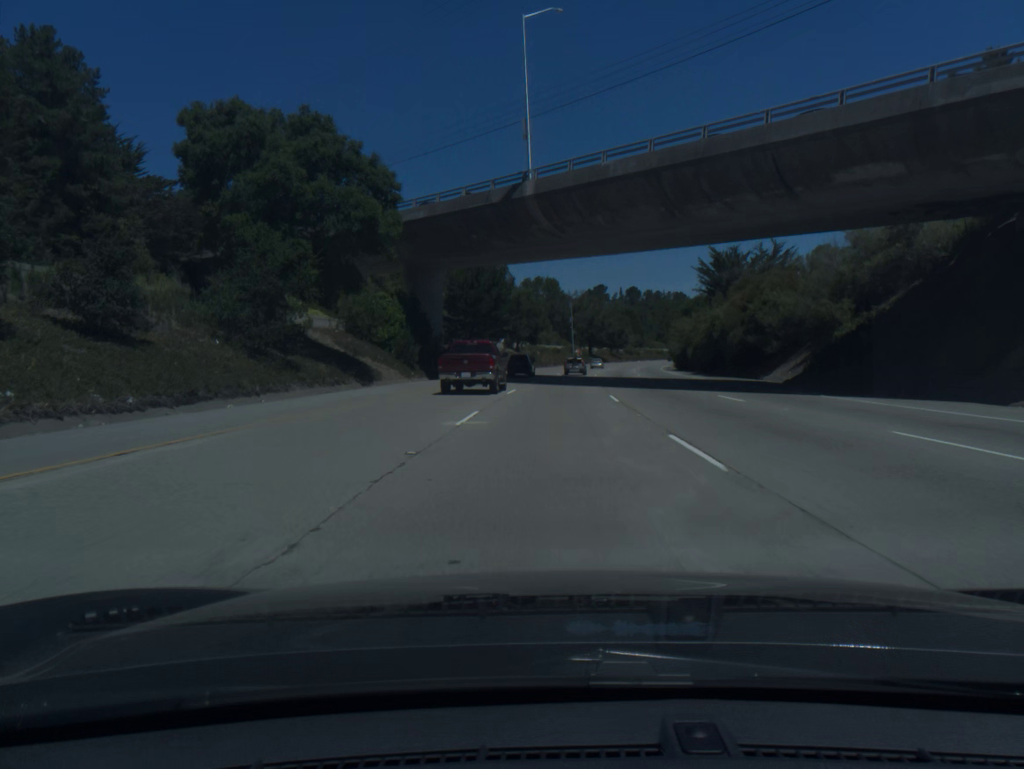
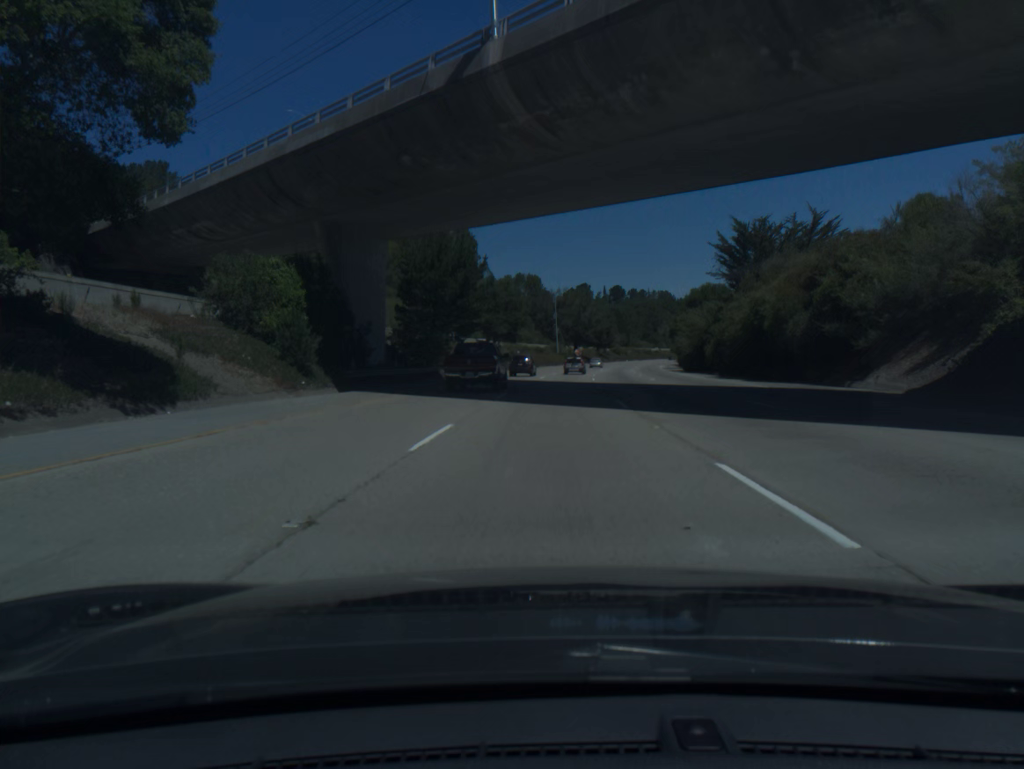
(+0.2, +18.6) m; +1°
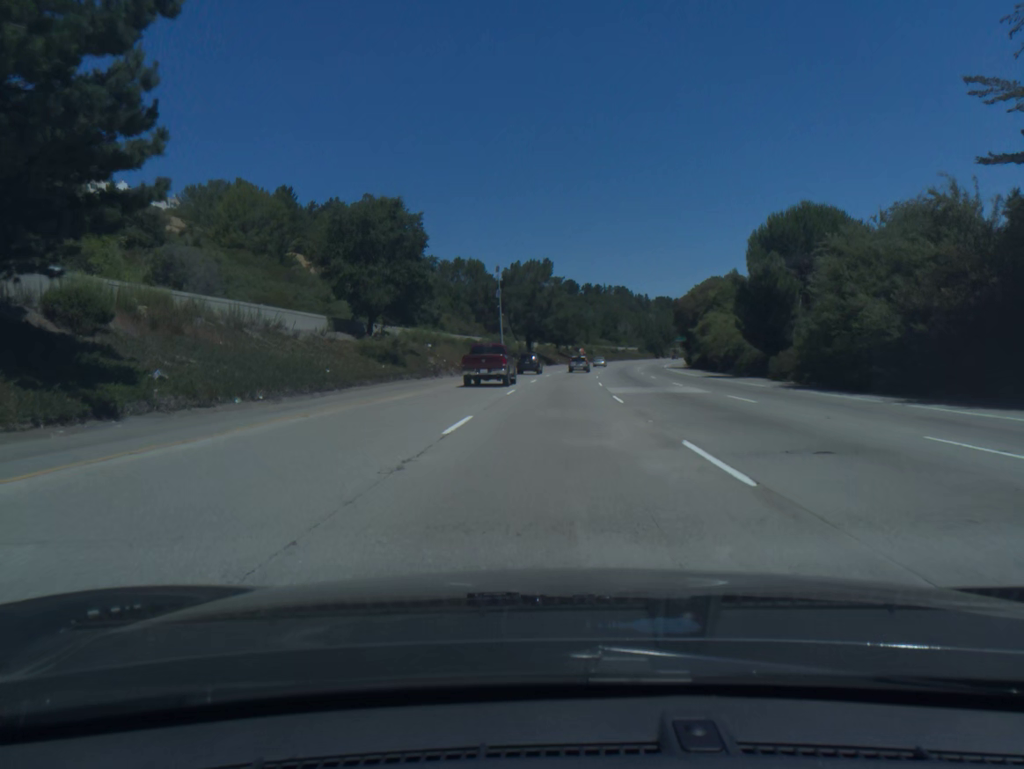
(+1.7, +55.9) m; +4°
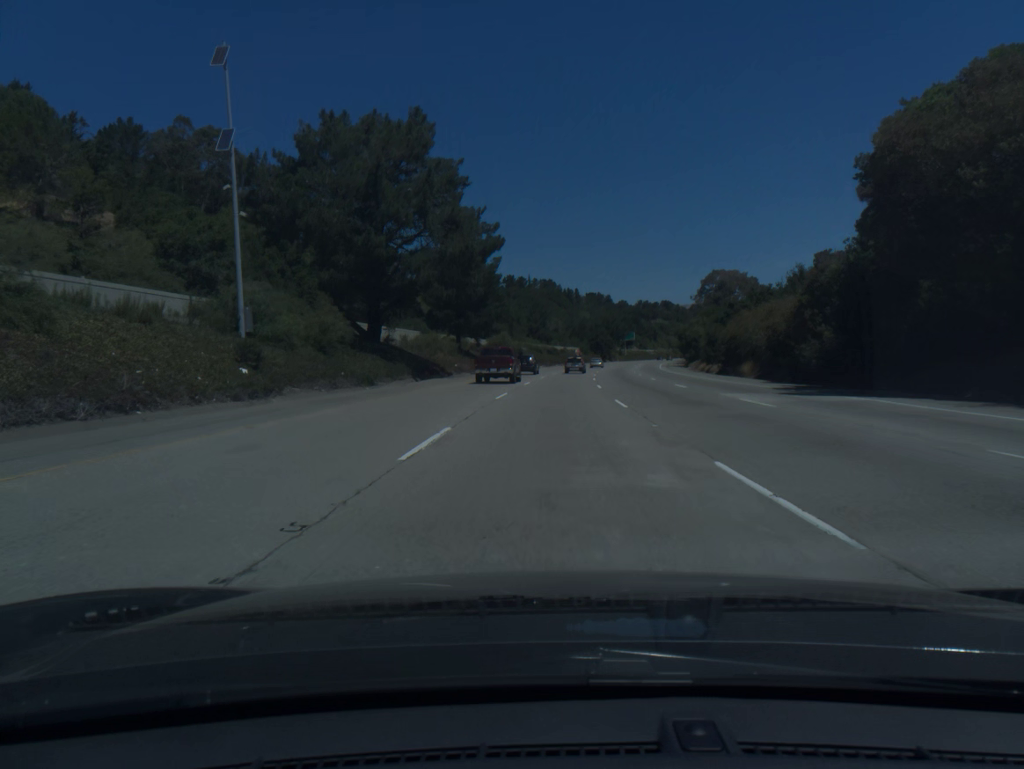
(+3.7, +75.2) m; +6°
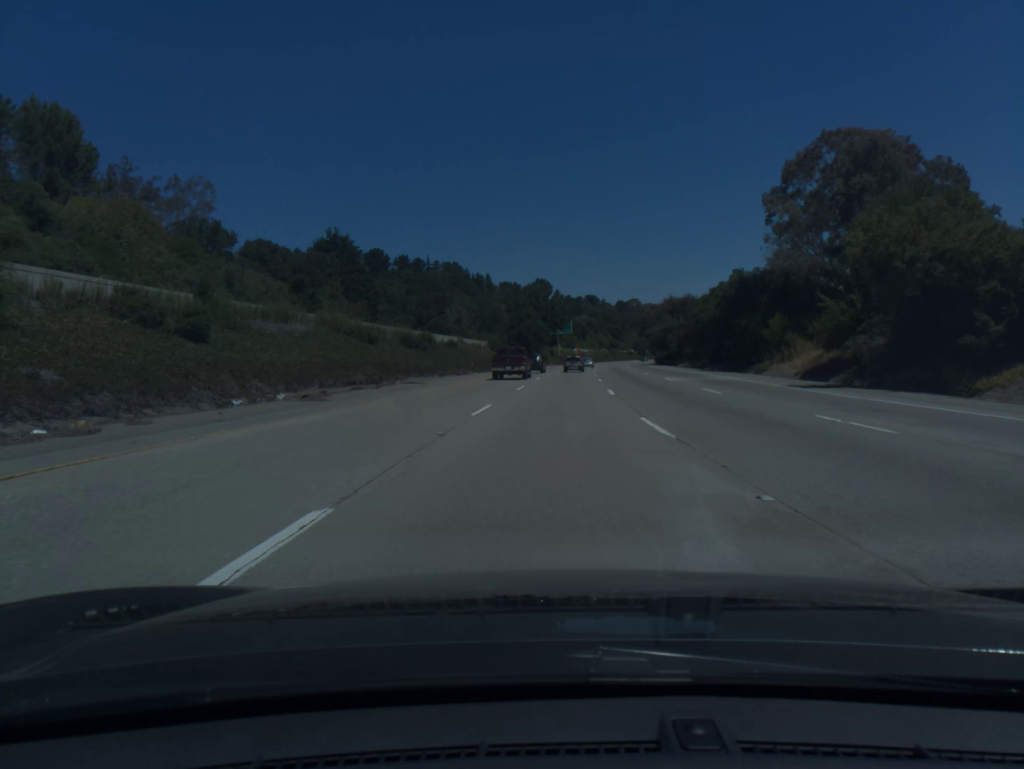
(+5.4, +95.1) m; +6°
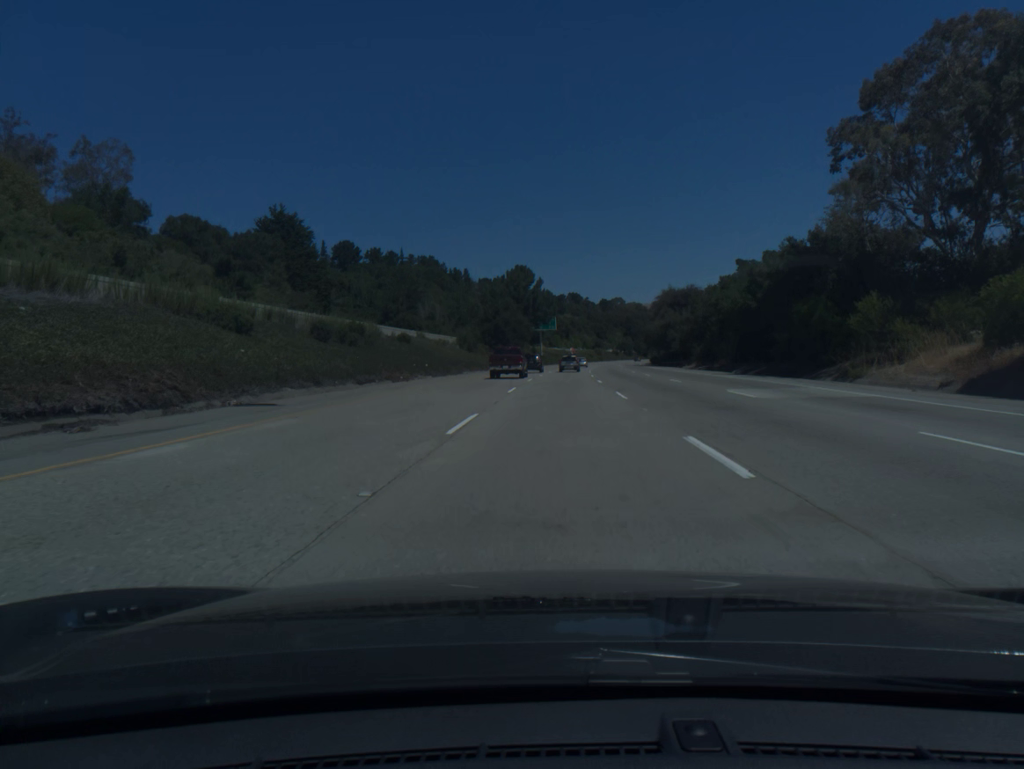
(+0.2, +19.1) m; +1°
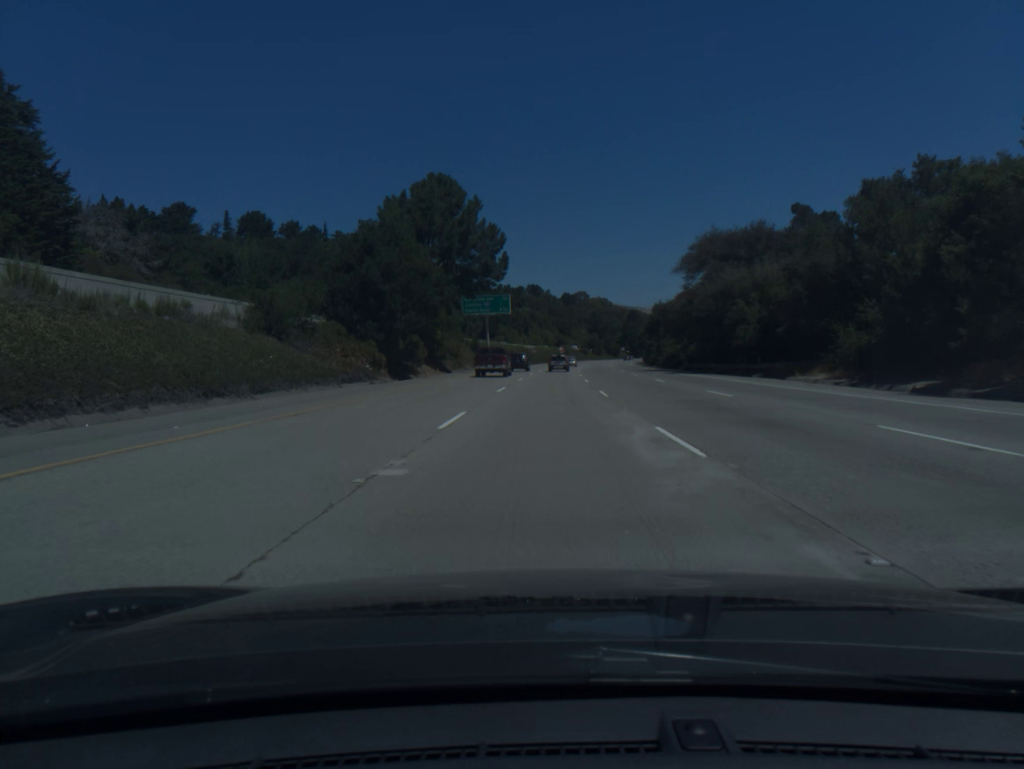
(+1.8, +57.4) m; +3°
